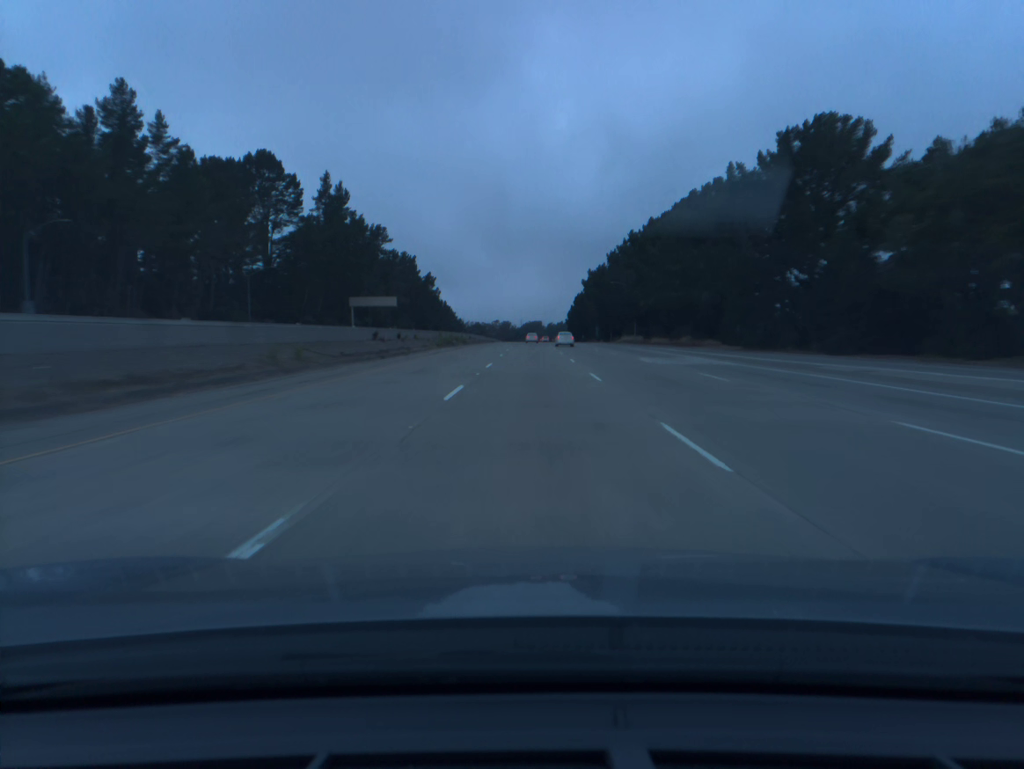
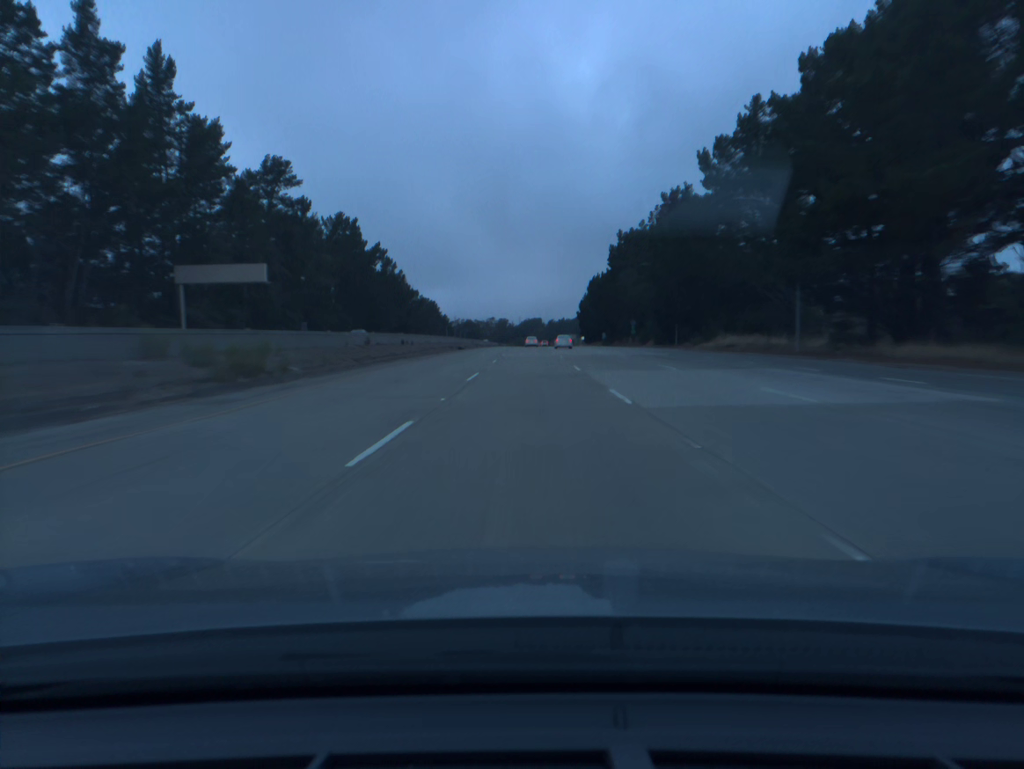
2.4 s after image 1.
(+0.1, +80.4) m; 0°
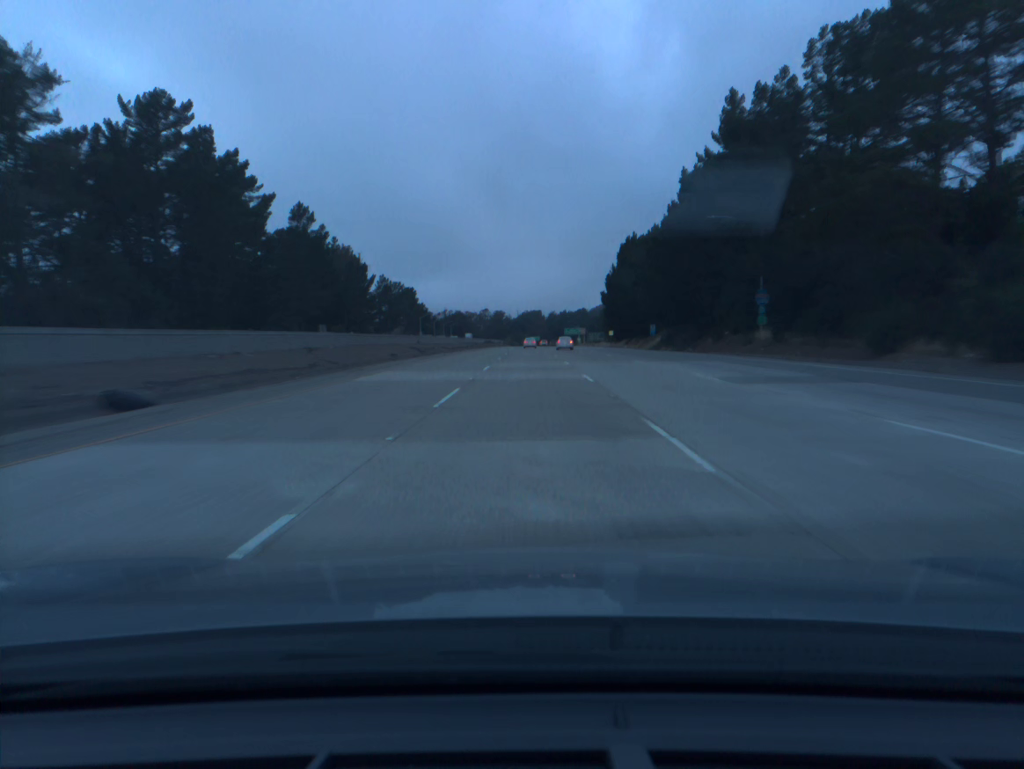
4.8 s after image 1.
(0.0, +80.4) m; 0°
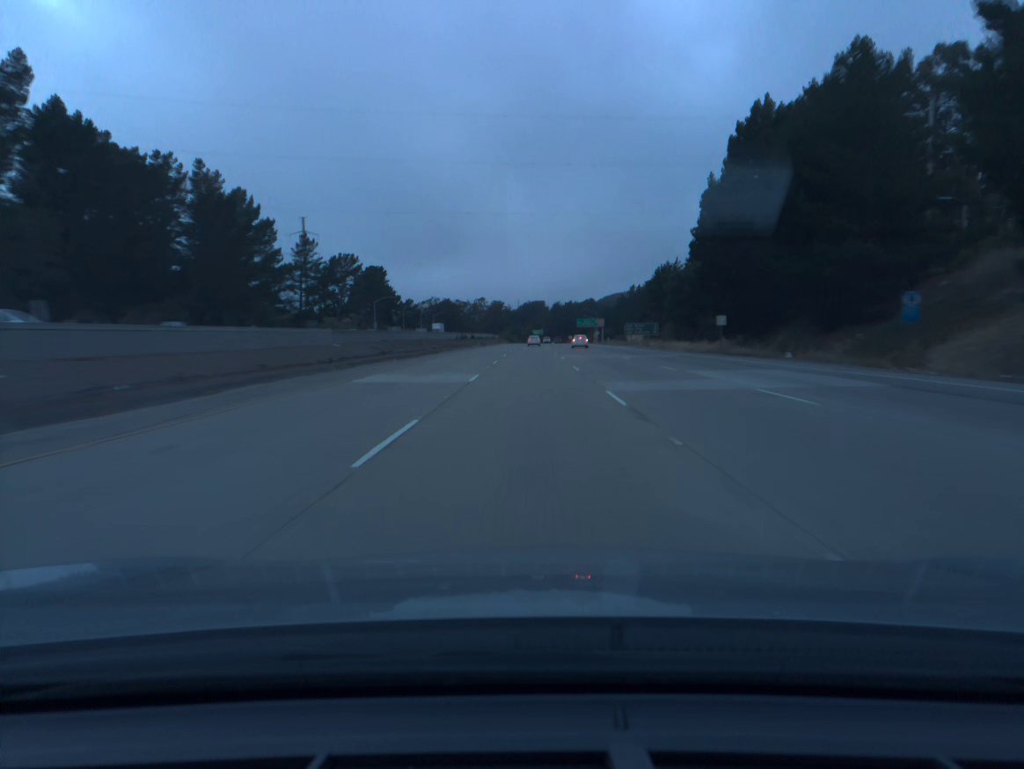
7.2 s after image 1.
(-0.1, +80.5) m; 0°
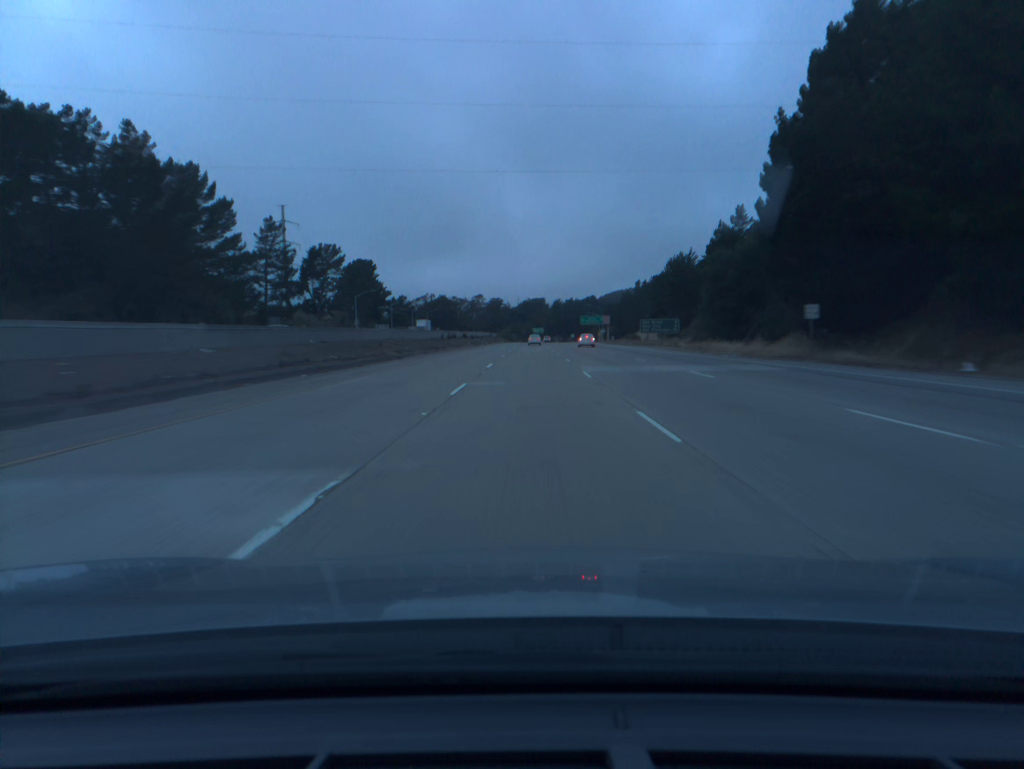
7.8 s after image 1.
(0.0, +20.2) m; 0°
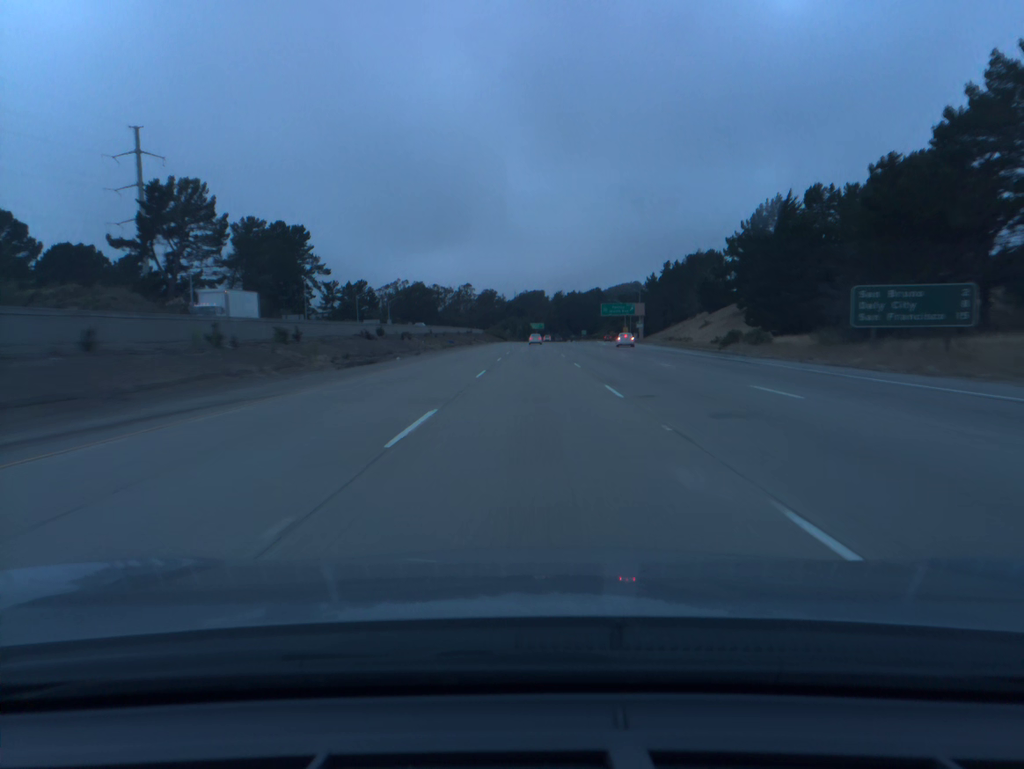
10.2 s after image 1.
(+0.1, +80.8) m; 0°
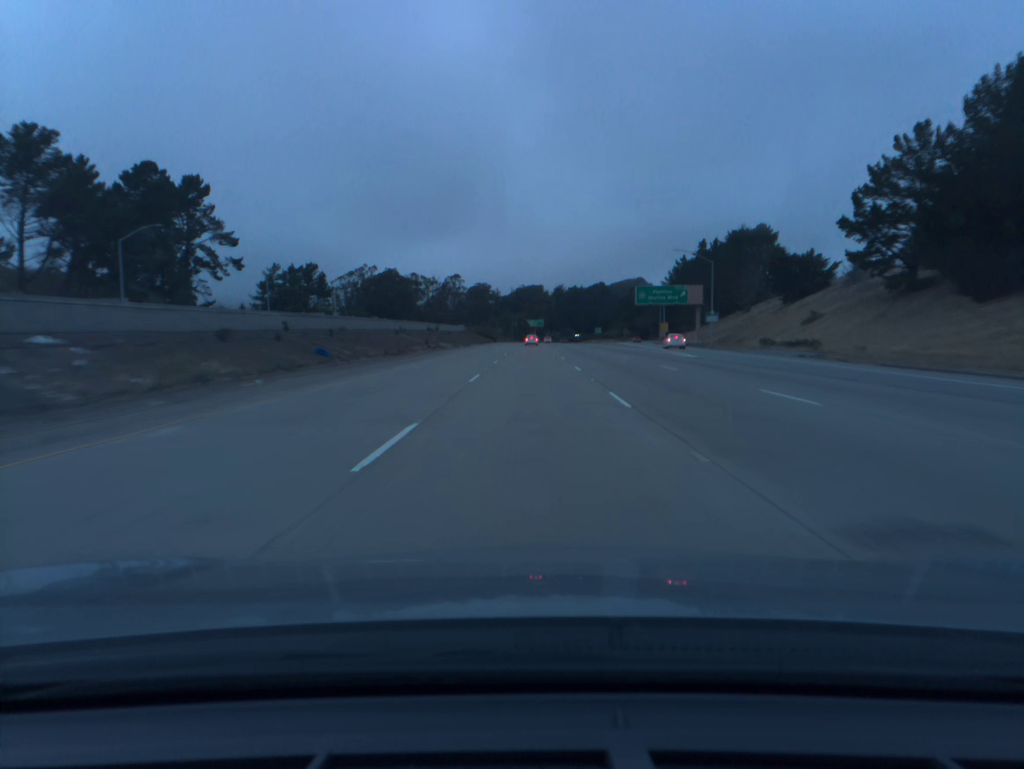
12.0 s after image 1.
(+0.2, +60.4) m; 0°
